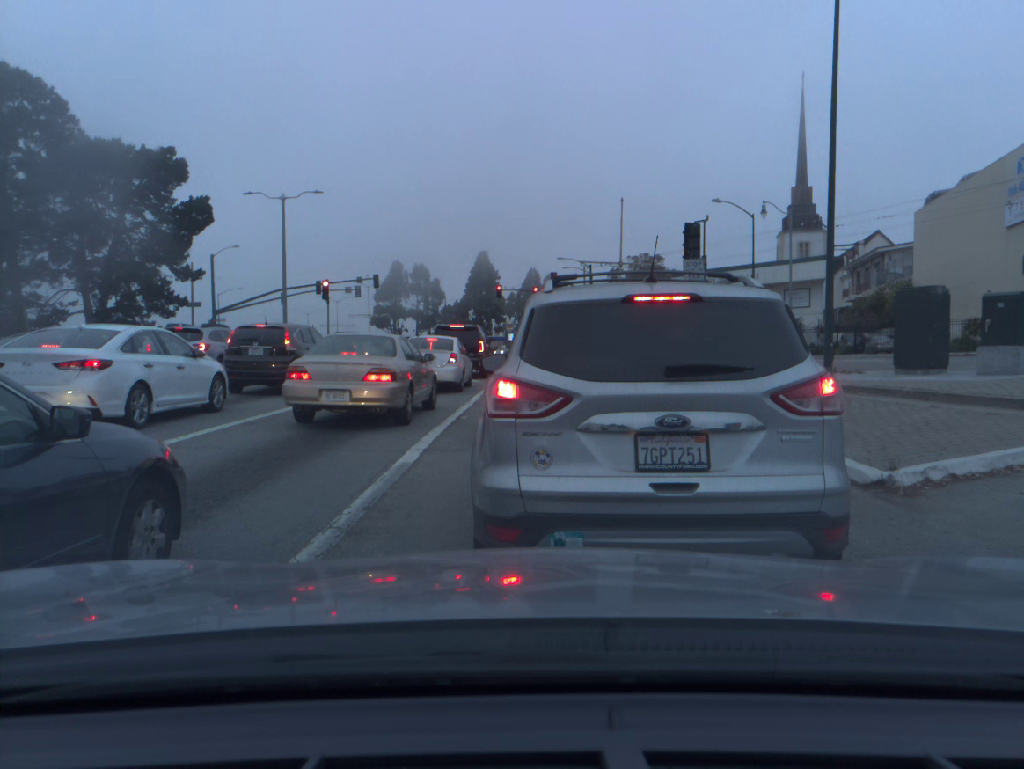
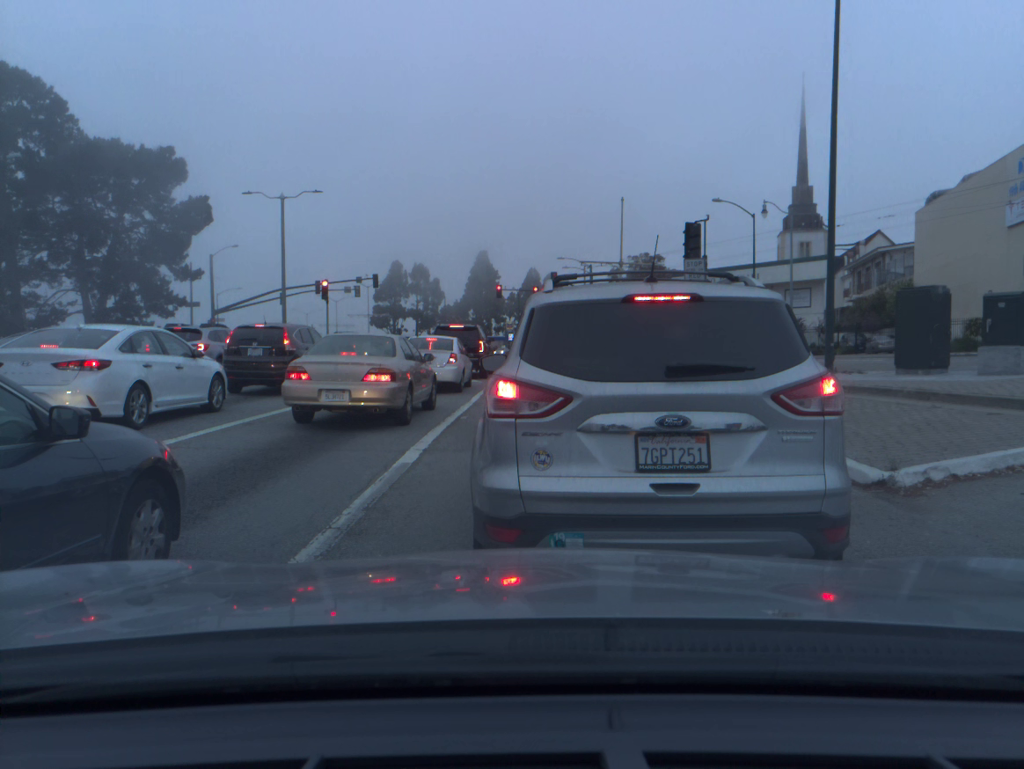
(0.0, 0.0) m; 0°
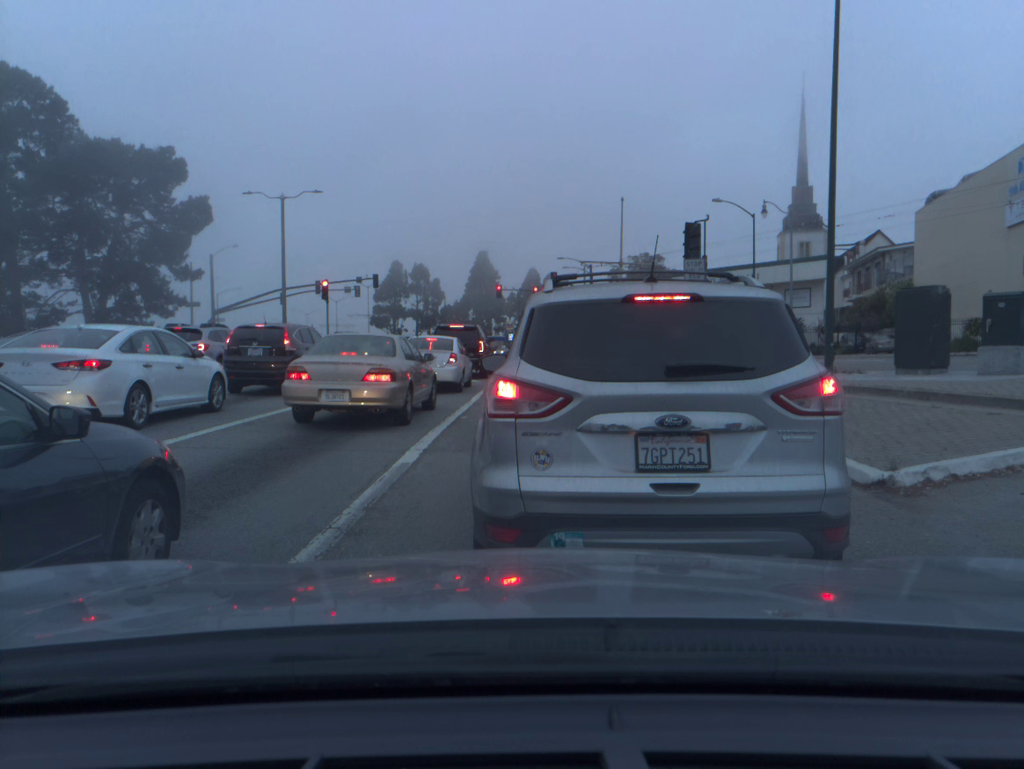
(0.0, 0.0) m; 0°
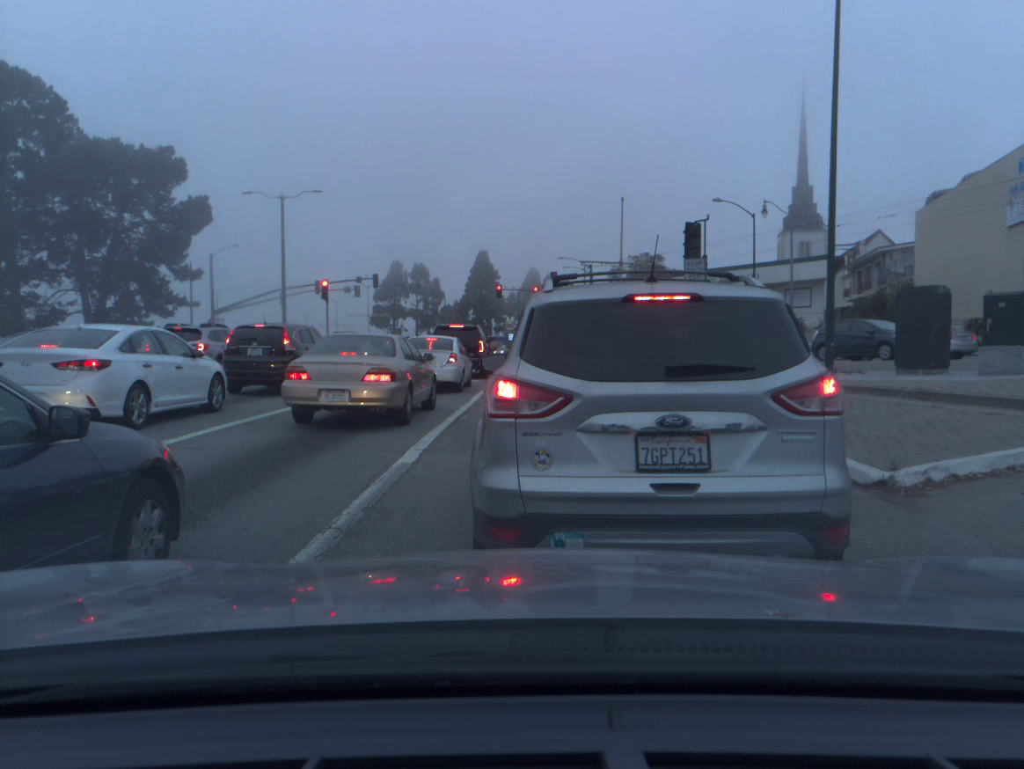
(0.0, 0.0) m; 0°
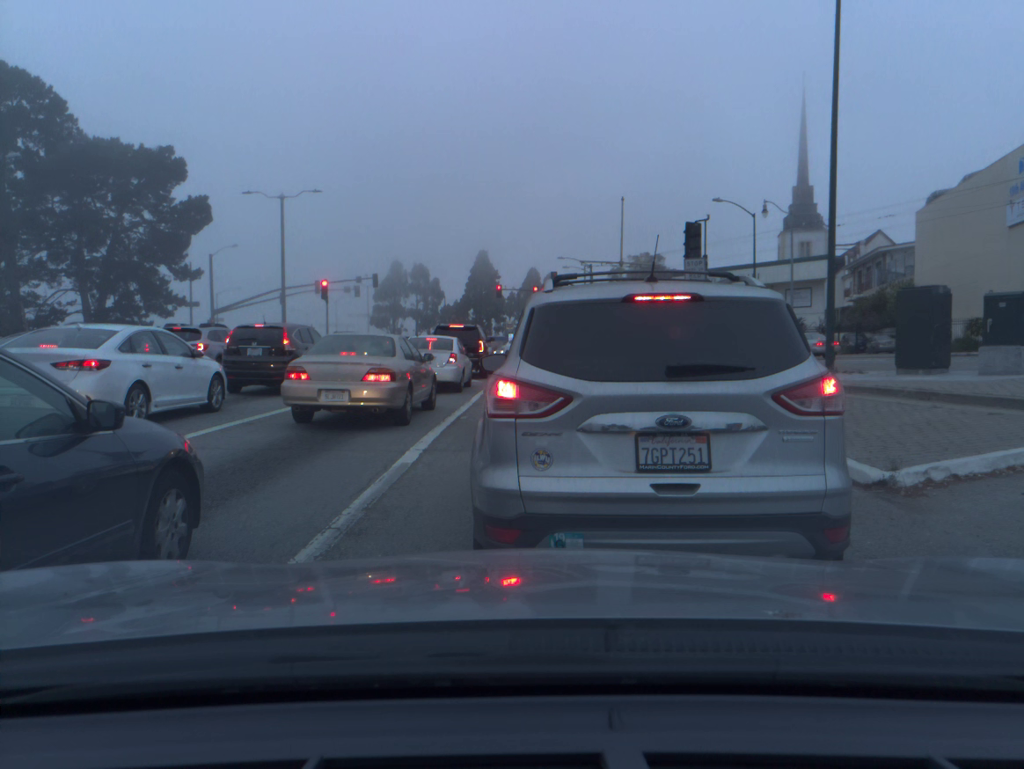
(0.0, 0.0) m; 0°
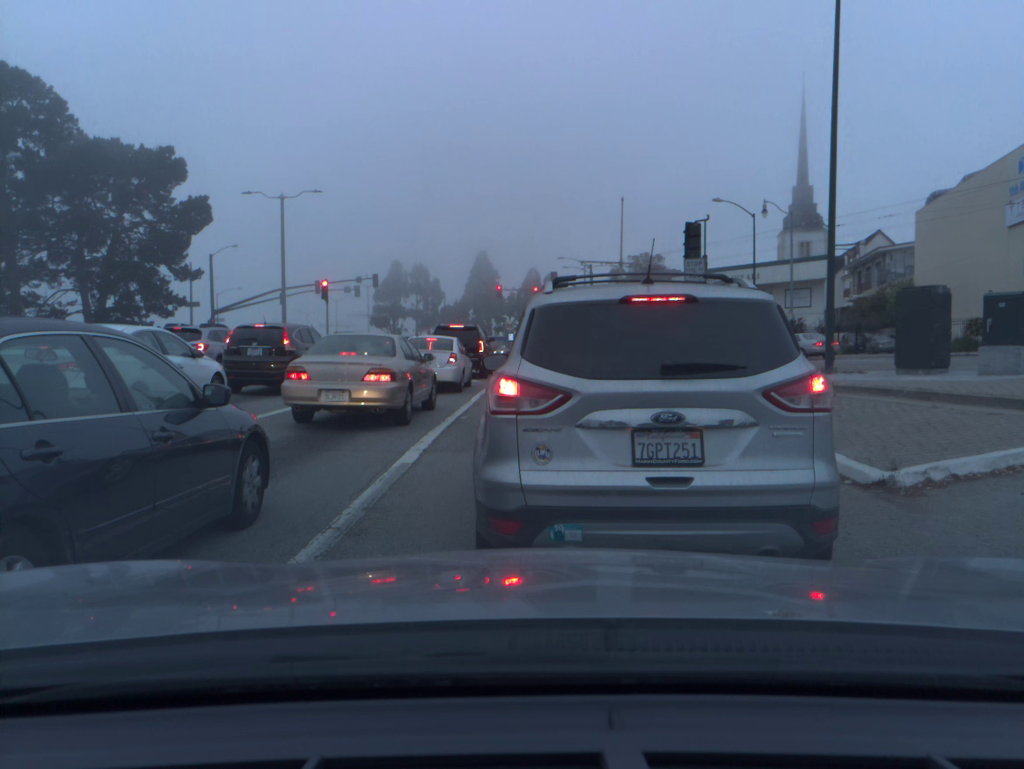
(0.0, 0.0) m; 0°
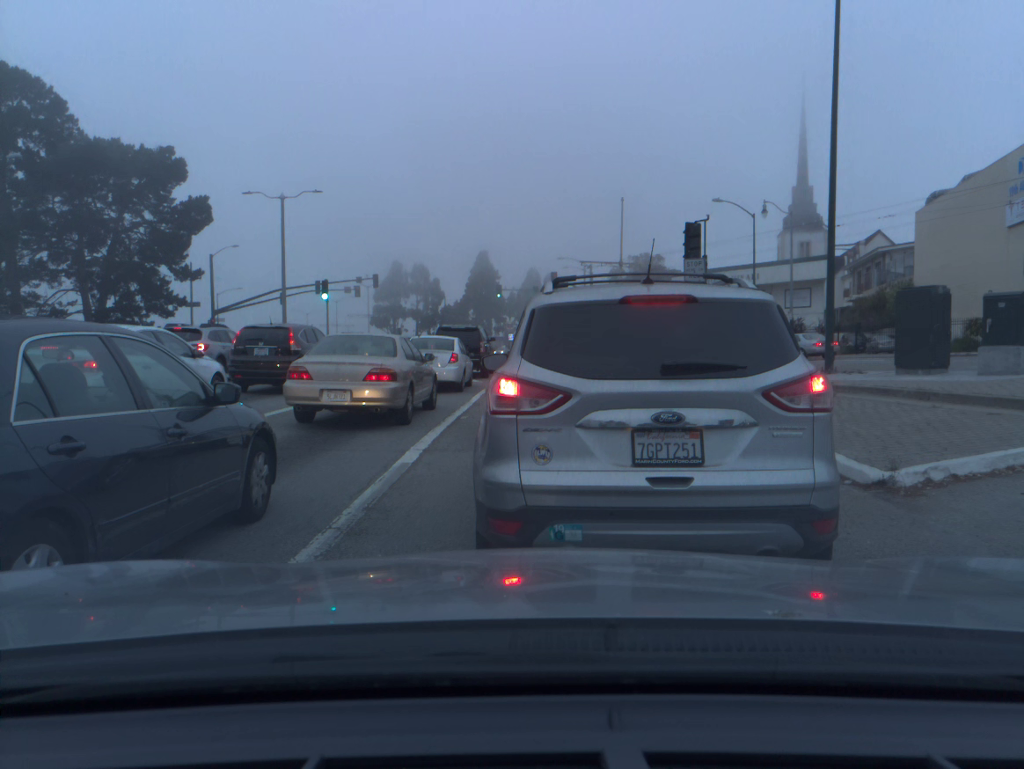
(0.0, 0.0) m; 0°
